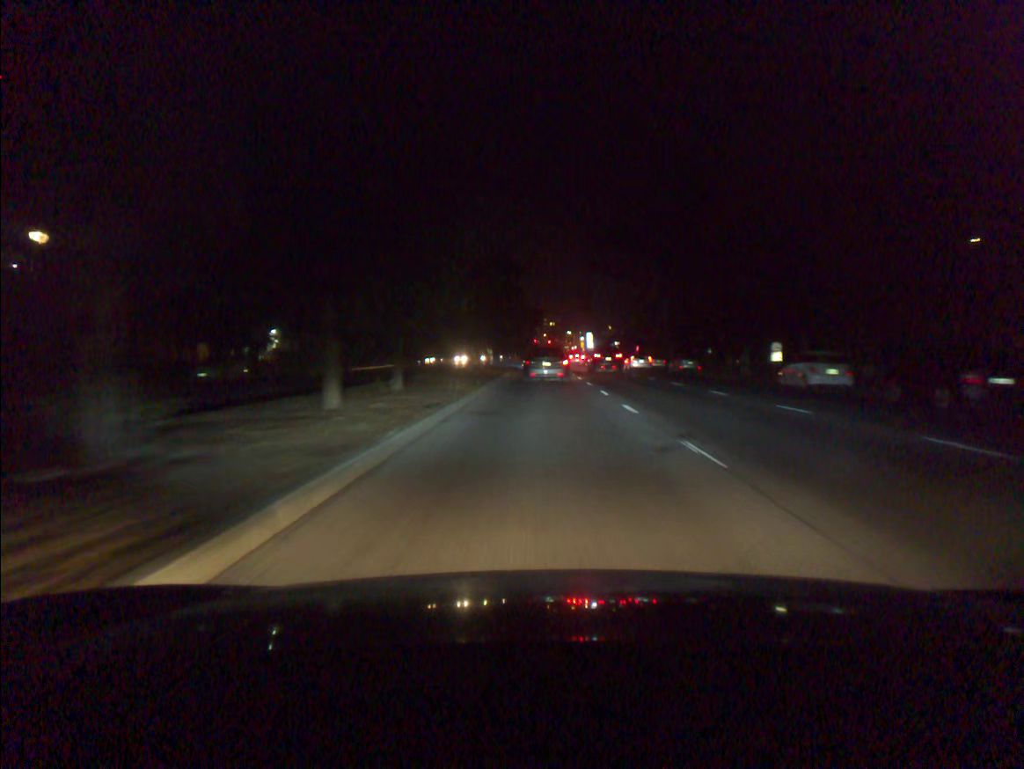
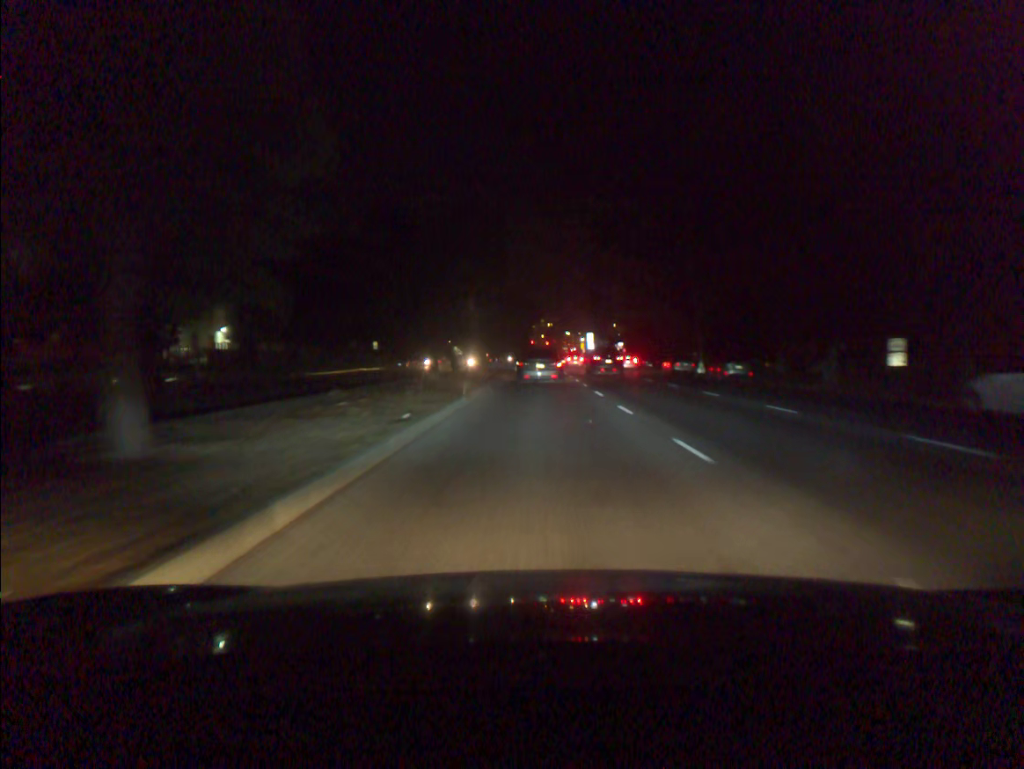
(0.0, +14.1) m; 0°
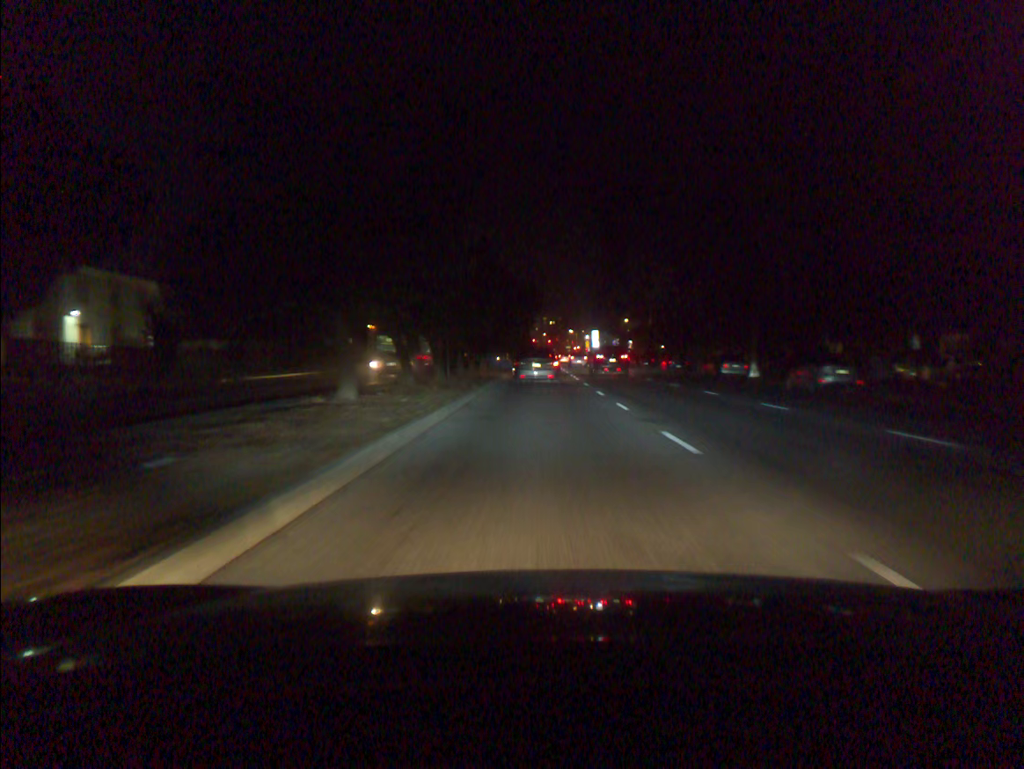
(0.0, +13.9) m; 0°
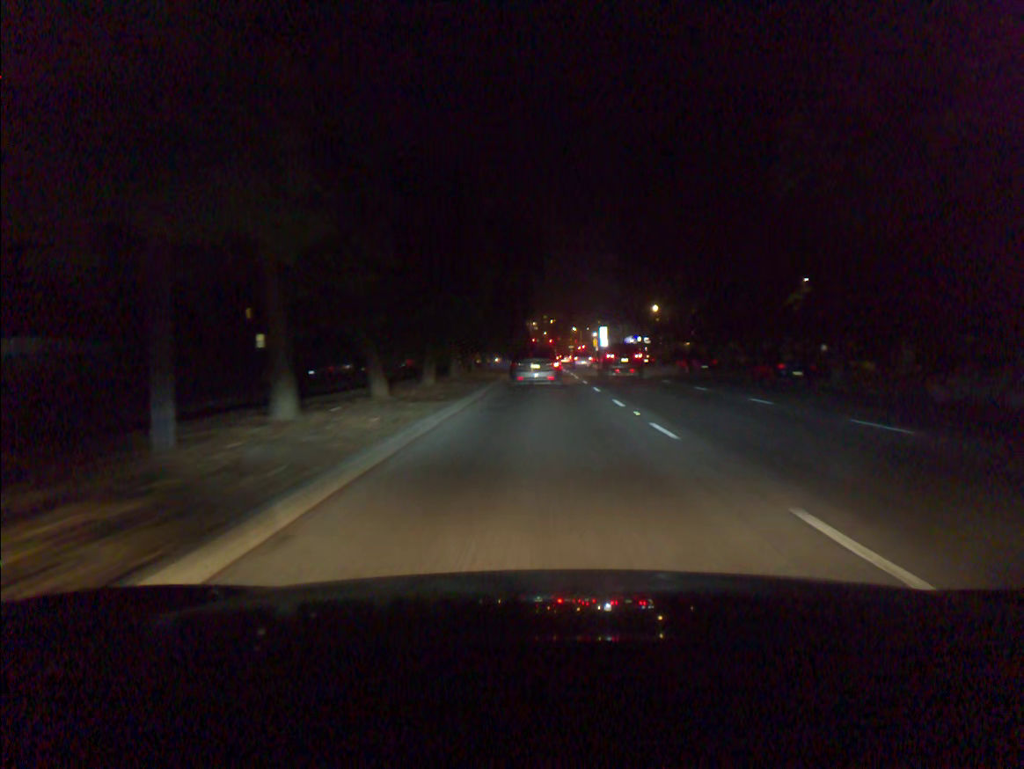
(-0.1, +27.3) m; 0°
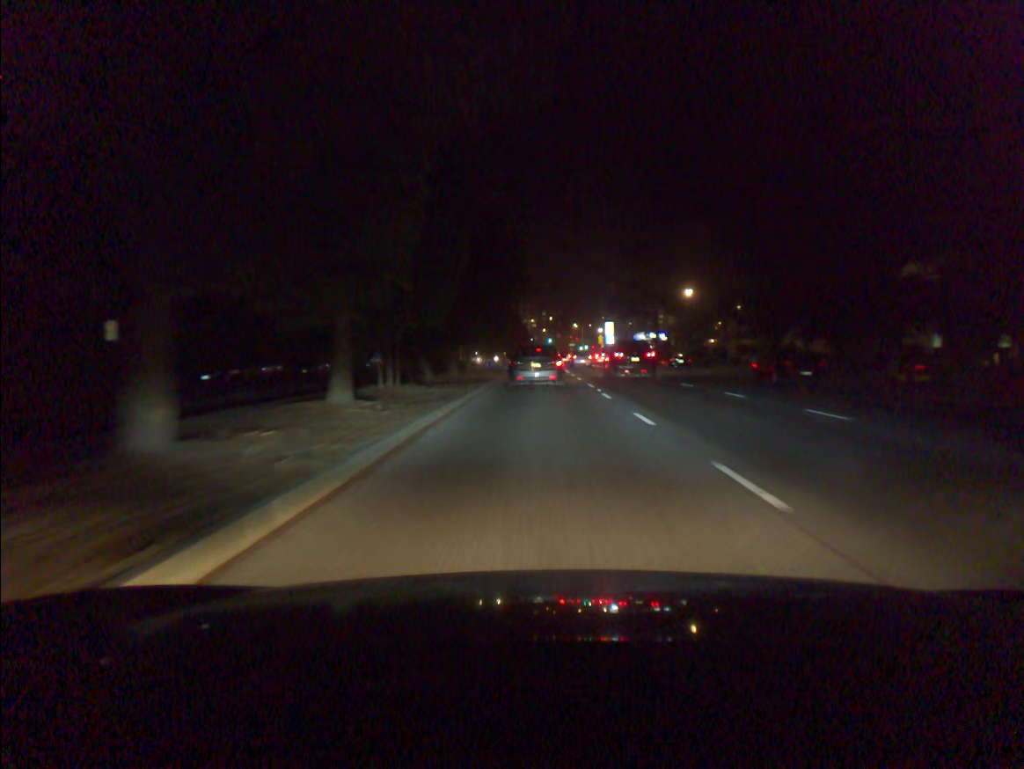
(+0.1, +19.7) m; 0°
